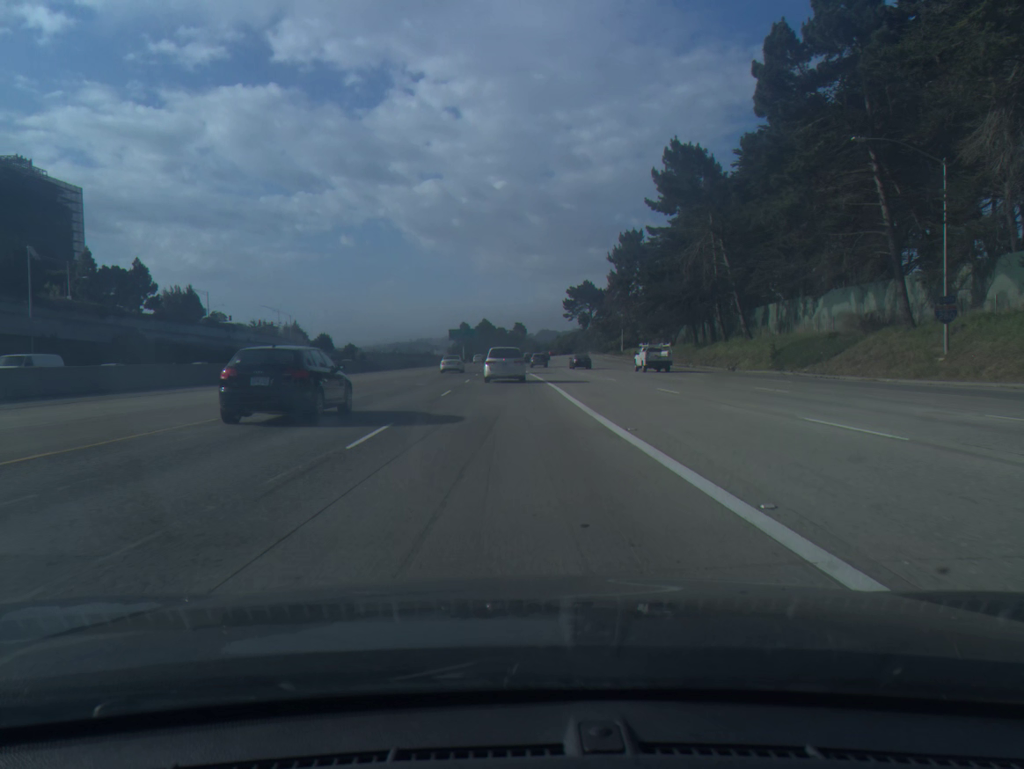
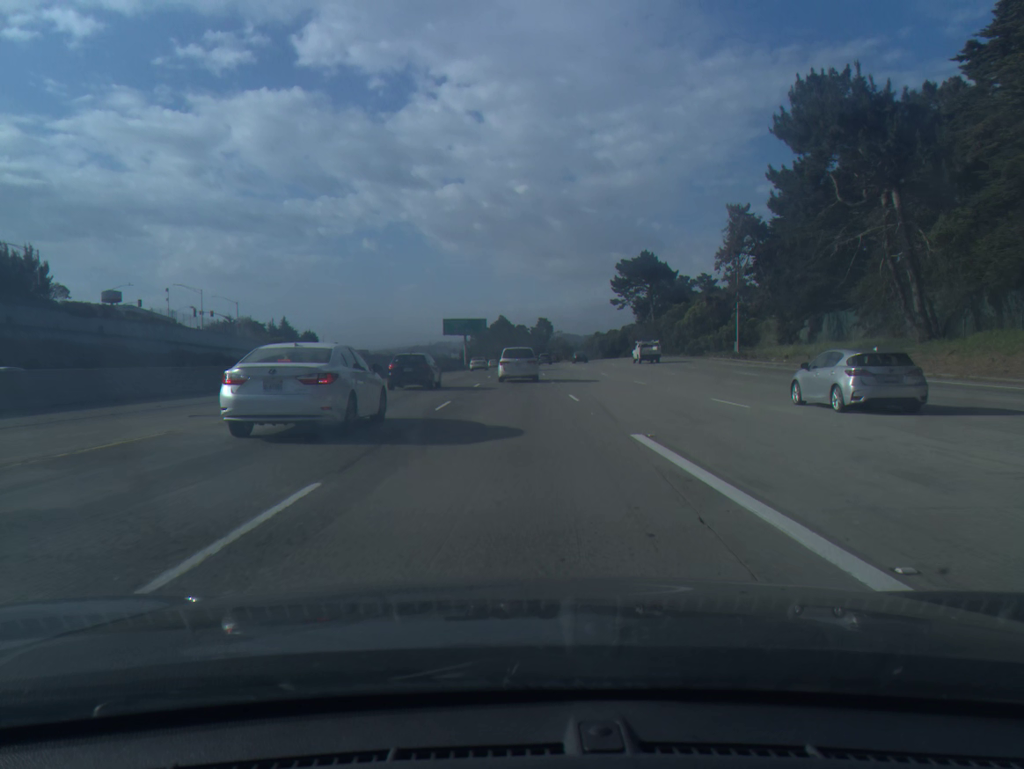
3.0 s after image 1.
(-1.4, +64.9) m; -1°
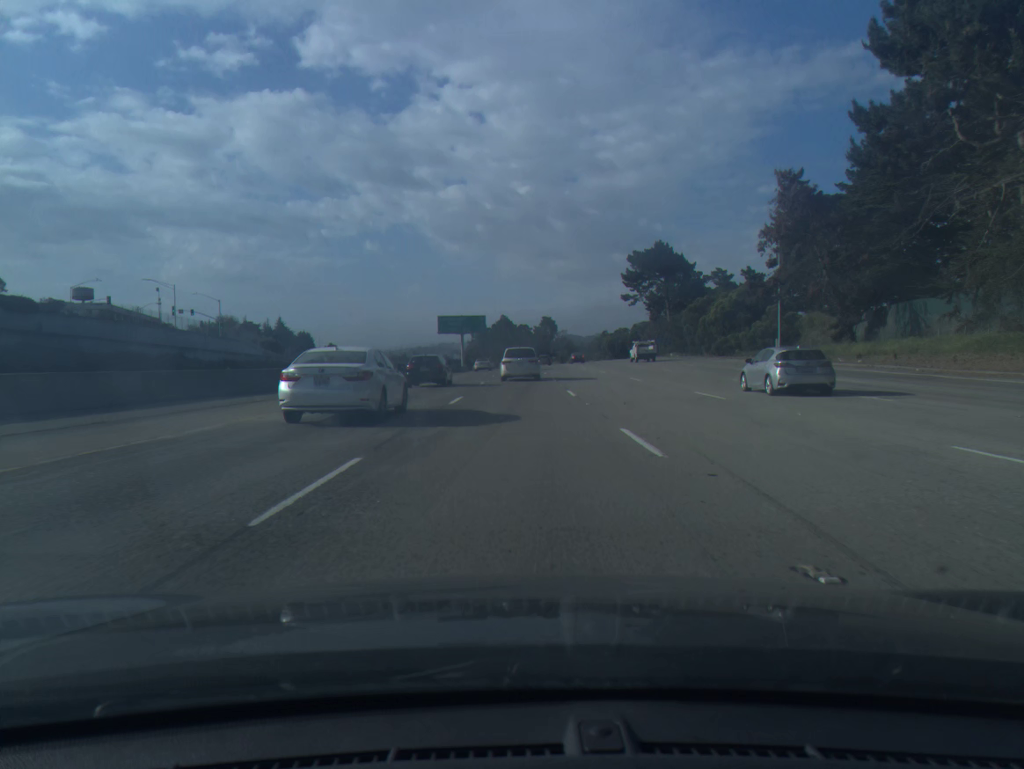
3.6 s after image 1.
(0.0, +12.8) m; 0°
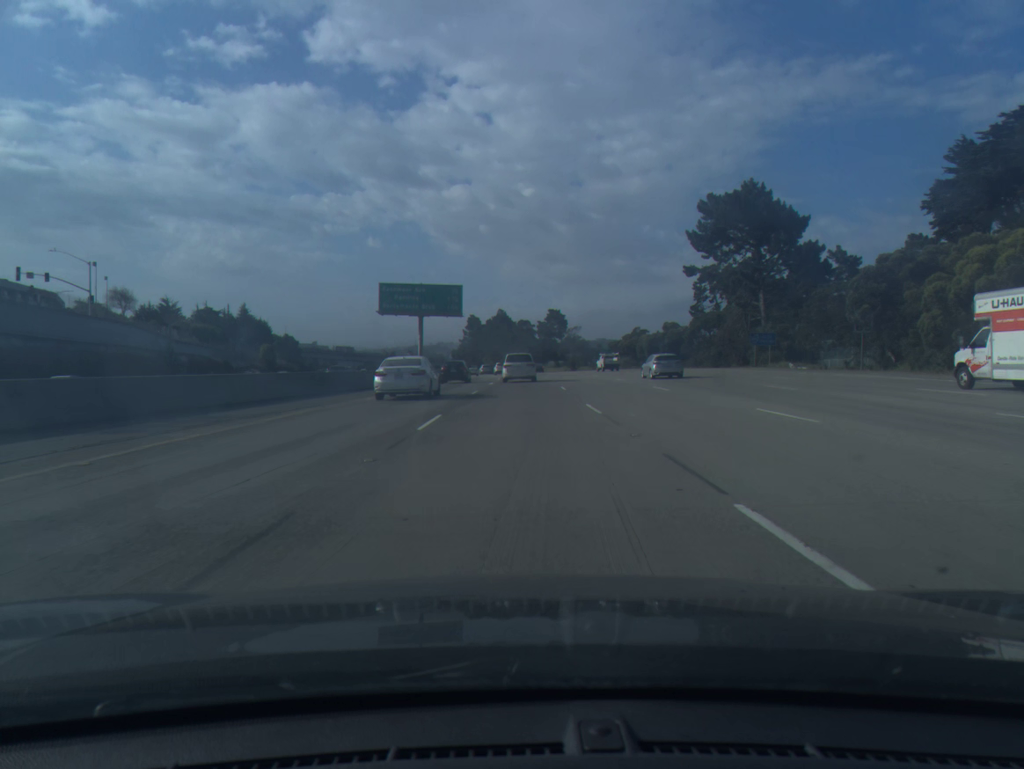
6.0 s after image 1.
(0.0, +50.7) m; 0°
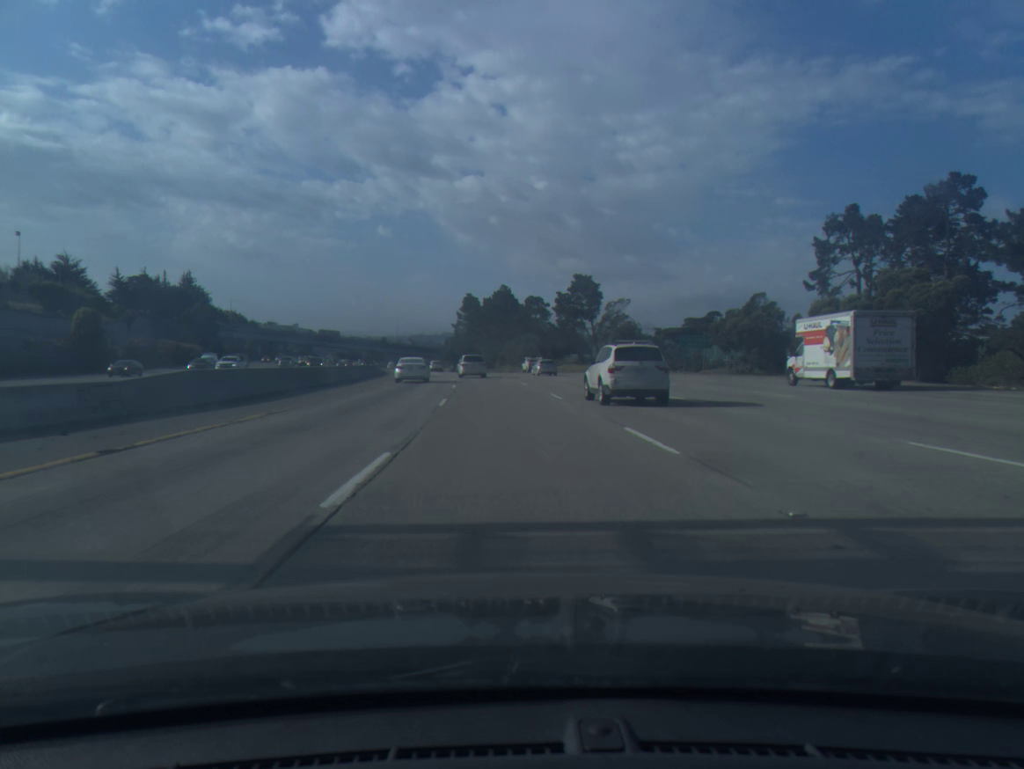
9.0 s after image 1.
(-0.1, +65.5) m; 0°
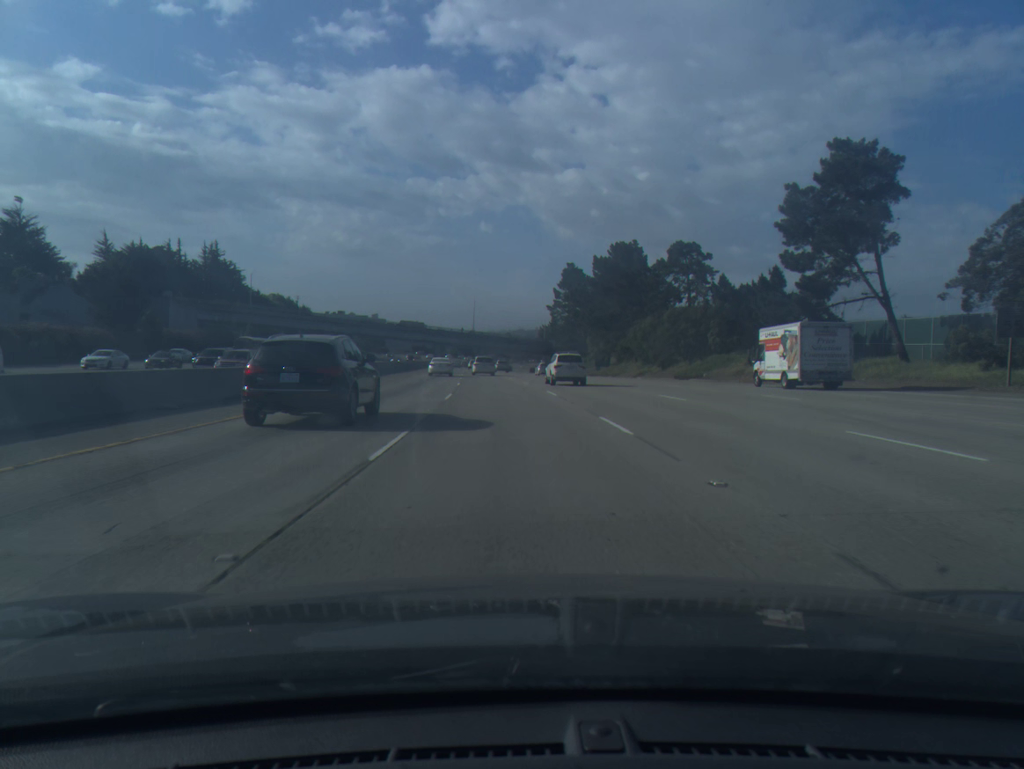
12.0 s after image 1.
(-4.4, +70.2) m; -7°
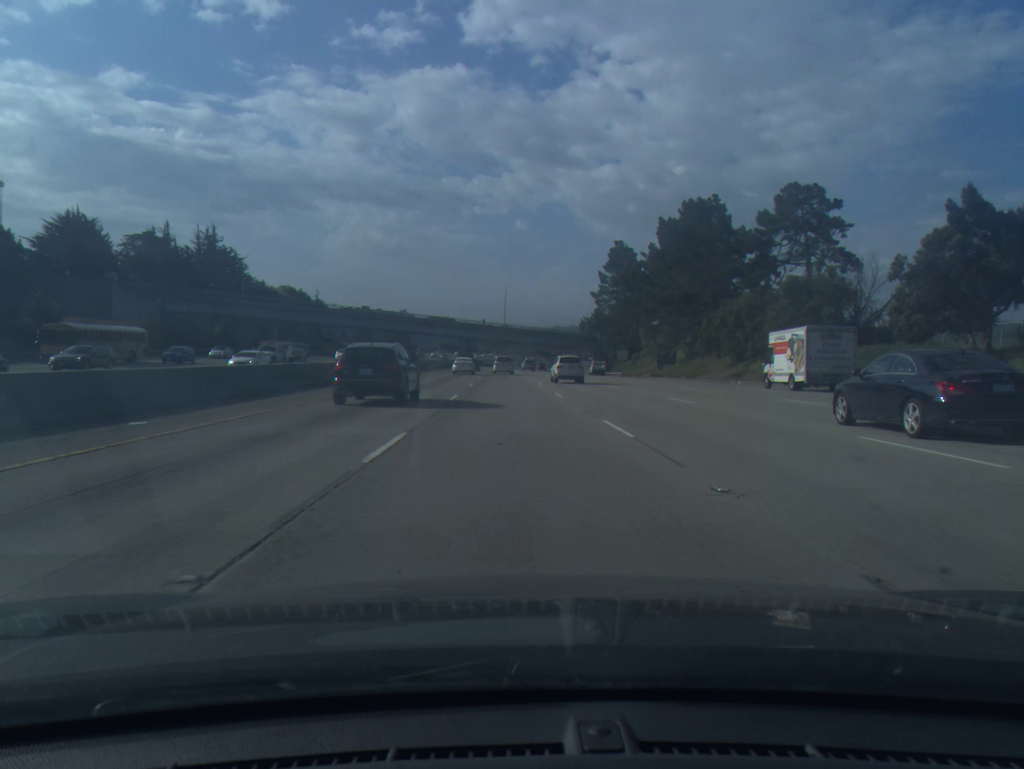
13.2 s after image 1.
(-0.7, +29.4) m; -3°
